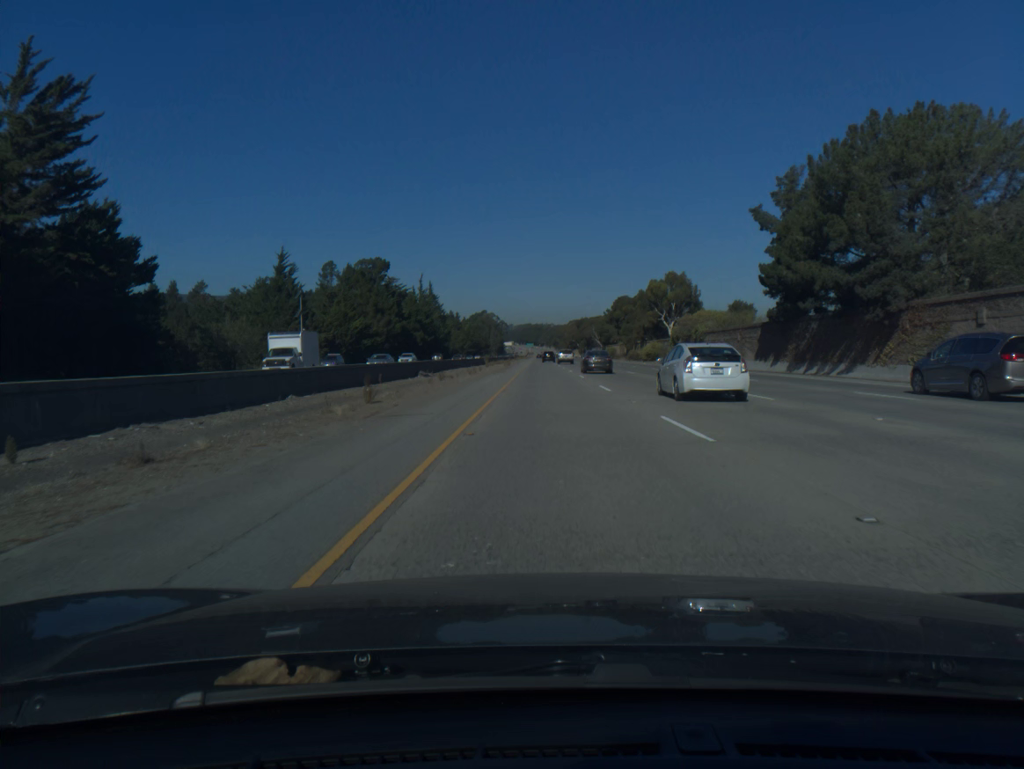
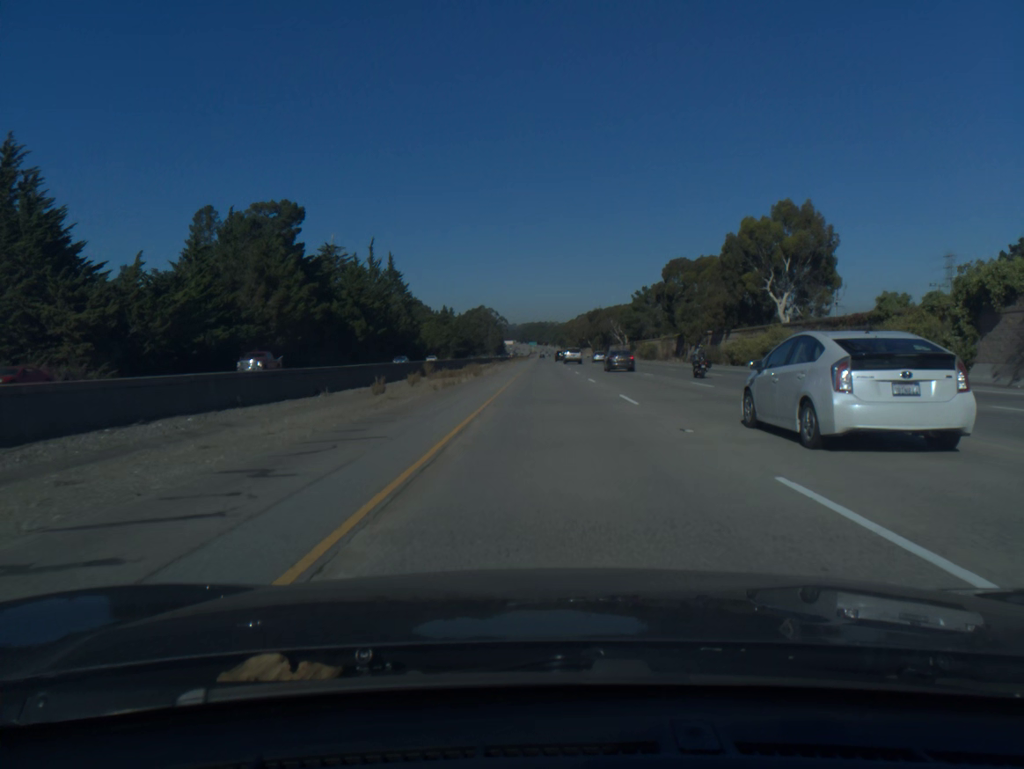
(-0.2, +66.0) m; 0°
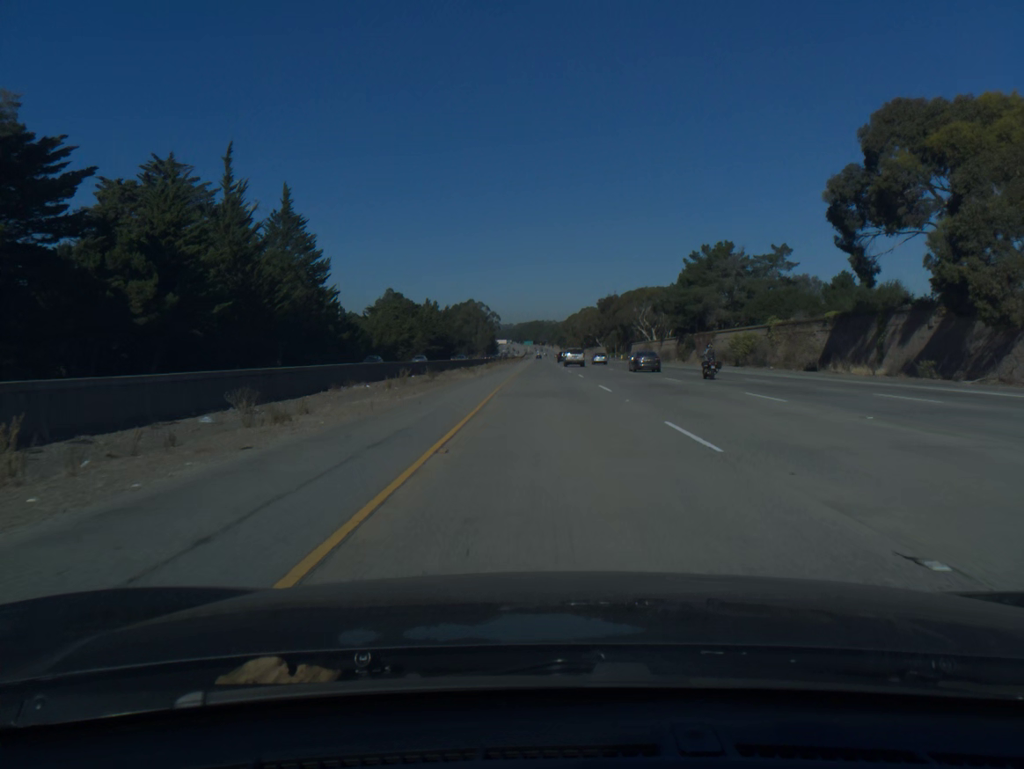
(0.0, +67.0) m; 0°
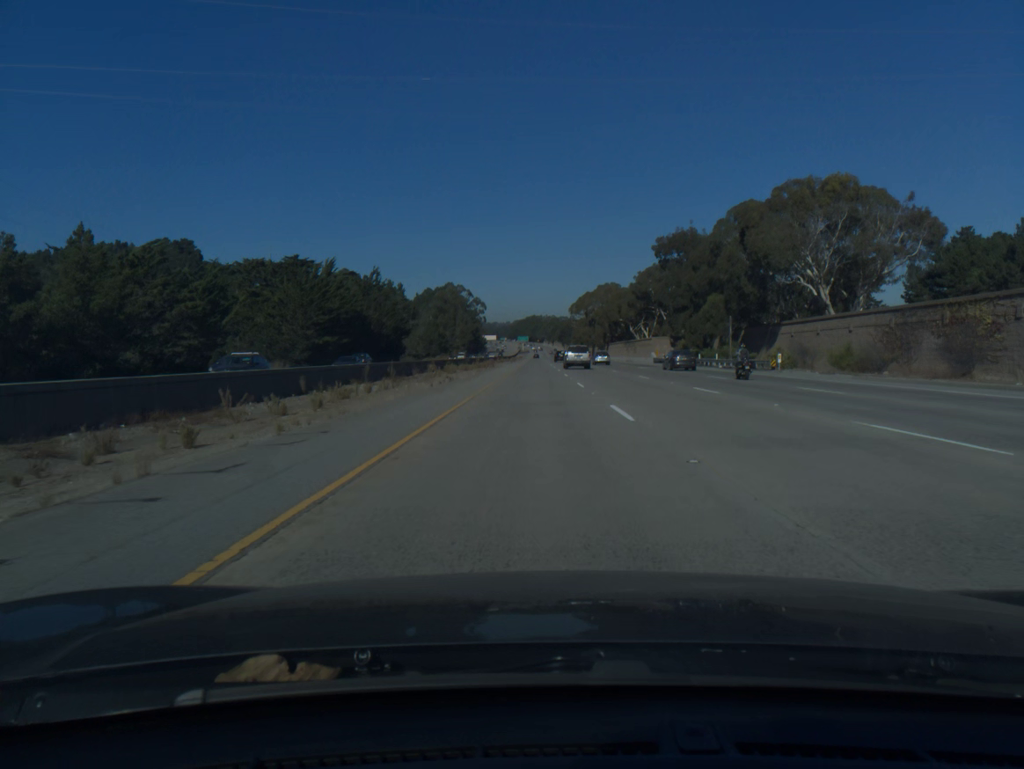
(0.0, +112.1) m; 0°
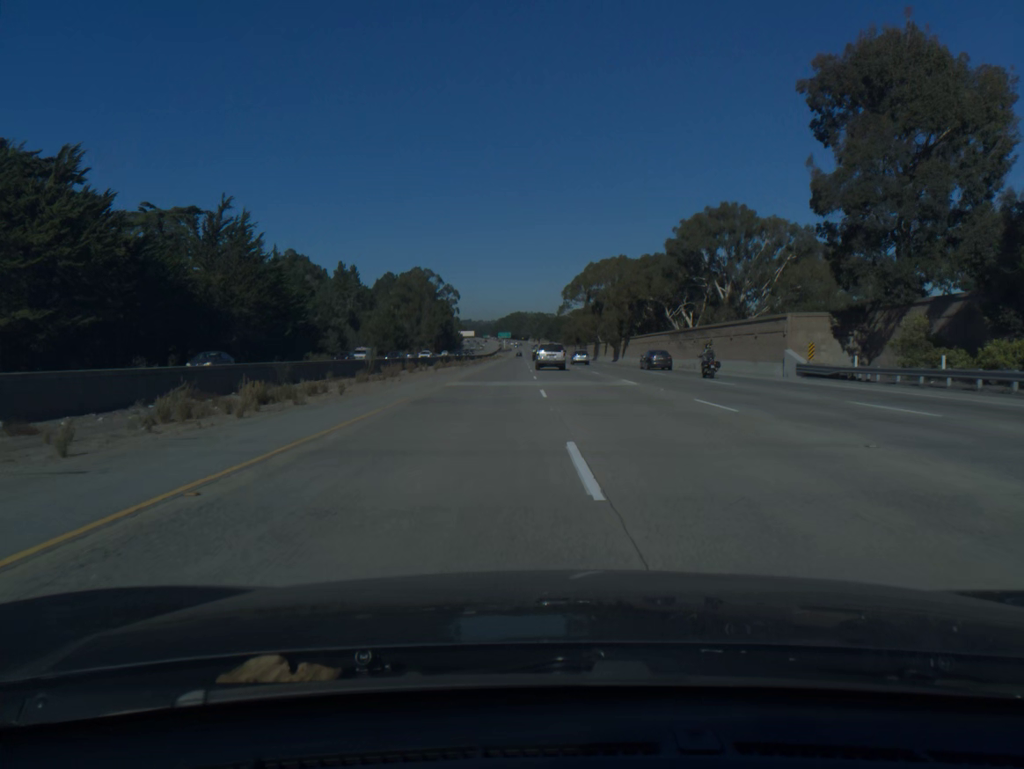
(+0.7, +66.5) m; +1°
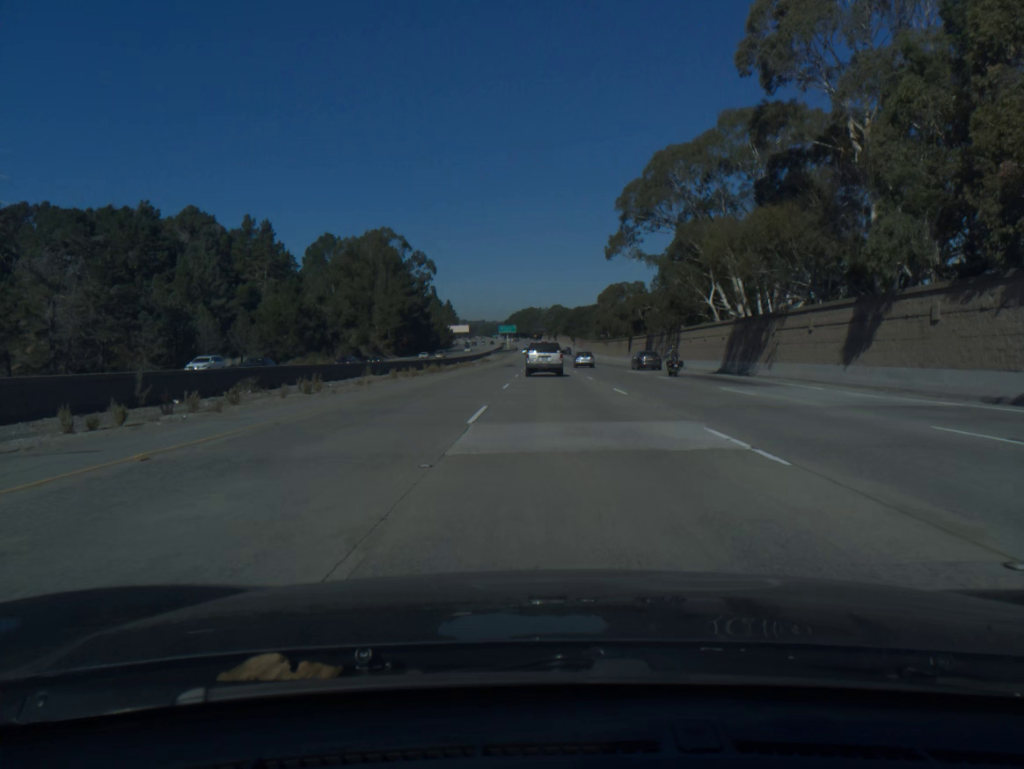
(-0.7, +109.8) m; -1°
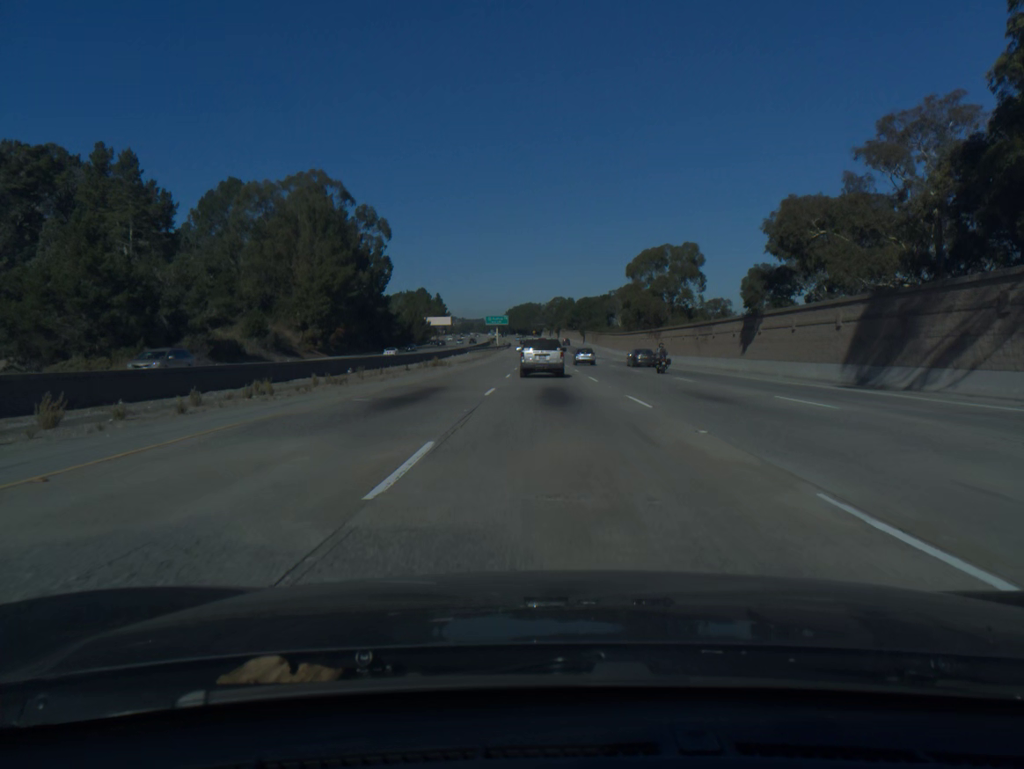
(-0.1, +65.3) m; 0°
